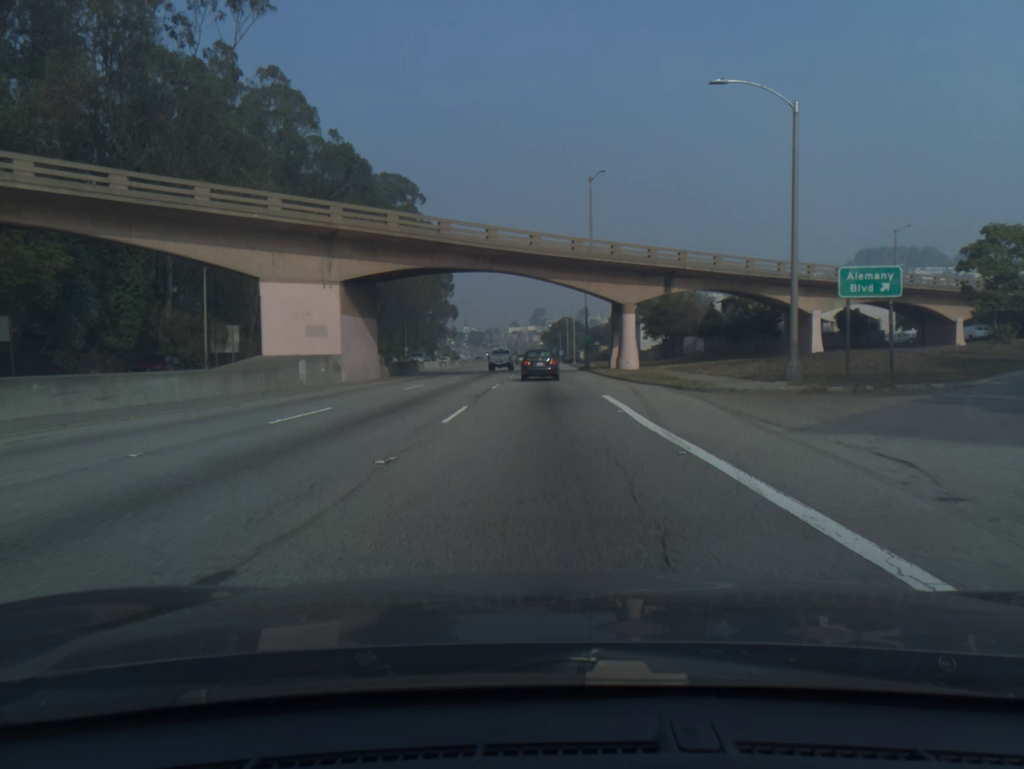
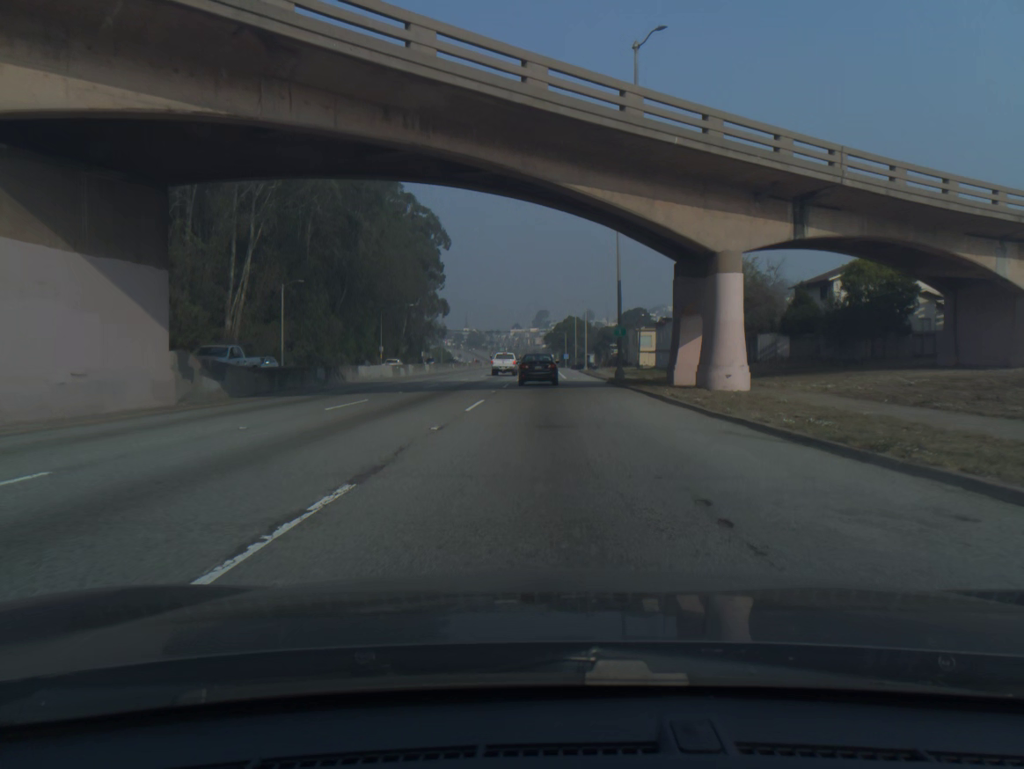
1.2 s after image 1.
(0.0, +26.0) m; 0°
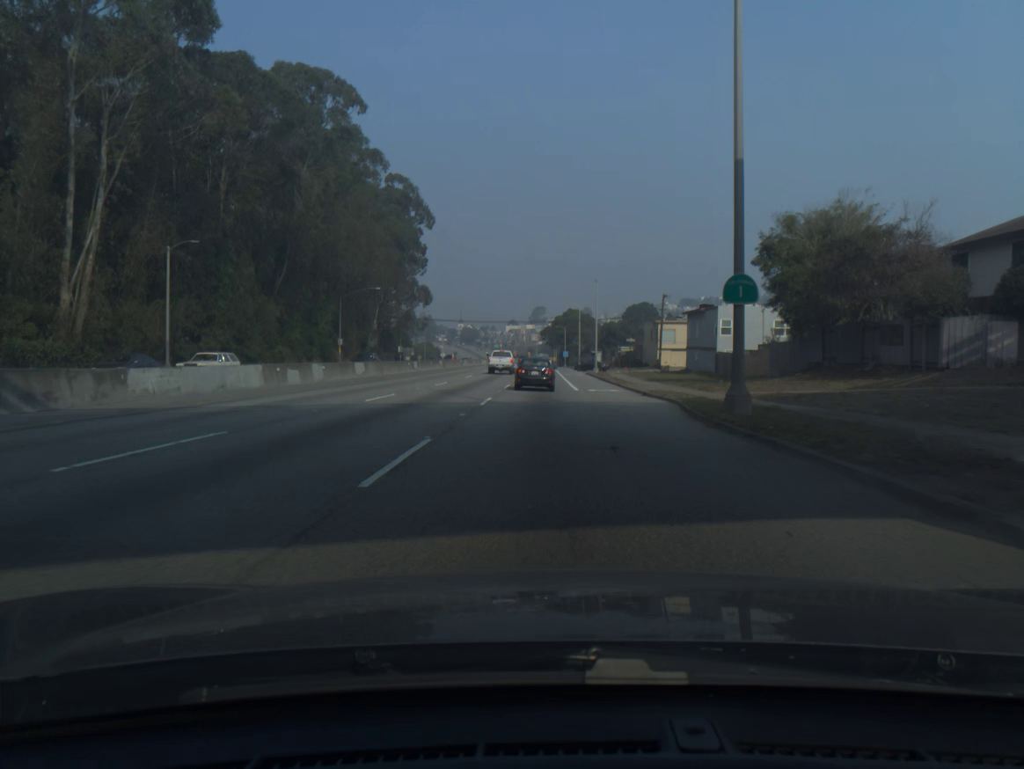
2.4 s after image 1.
(0.0, +25.2) m; 0°
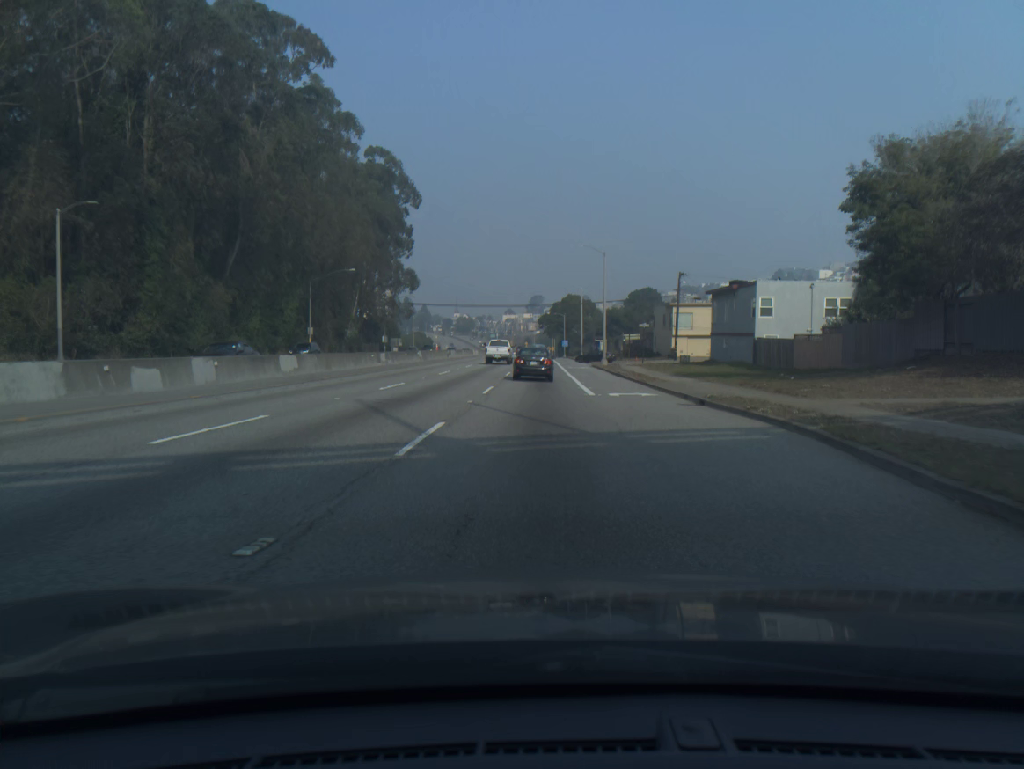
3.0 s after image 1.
(0.0, +12.4) m; 0°
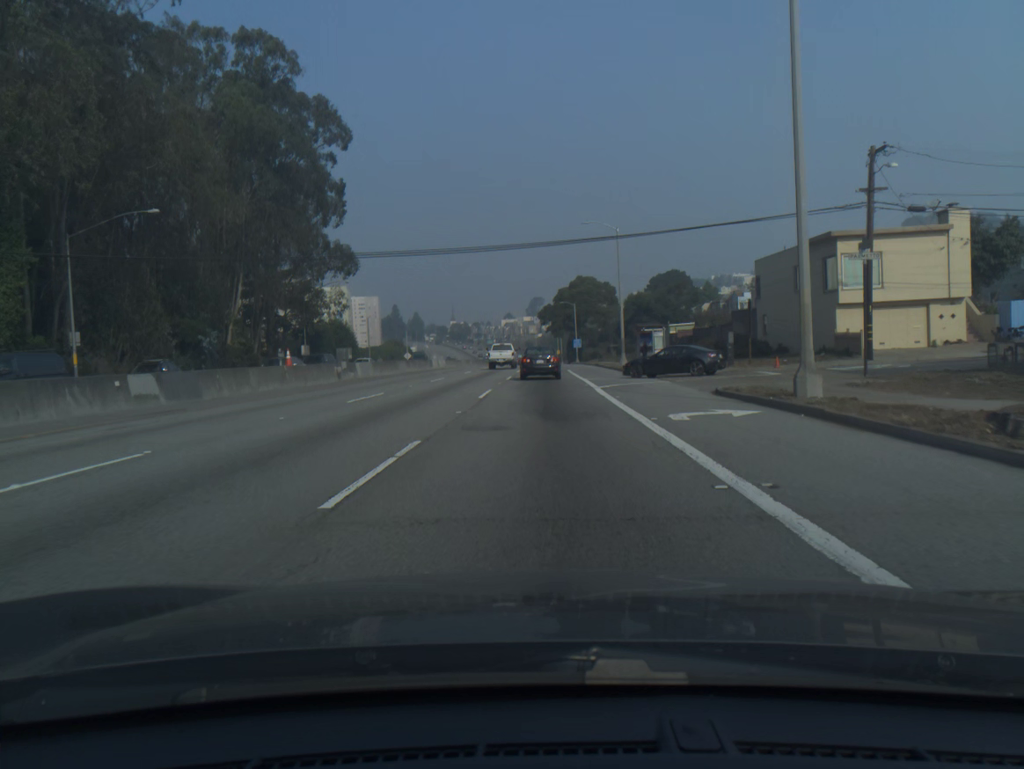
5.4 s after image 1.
(-0.1, +48.6) m; 0°
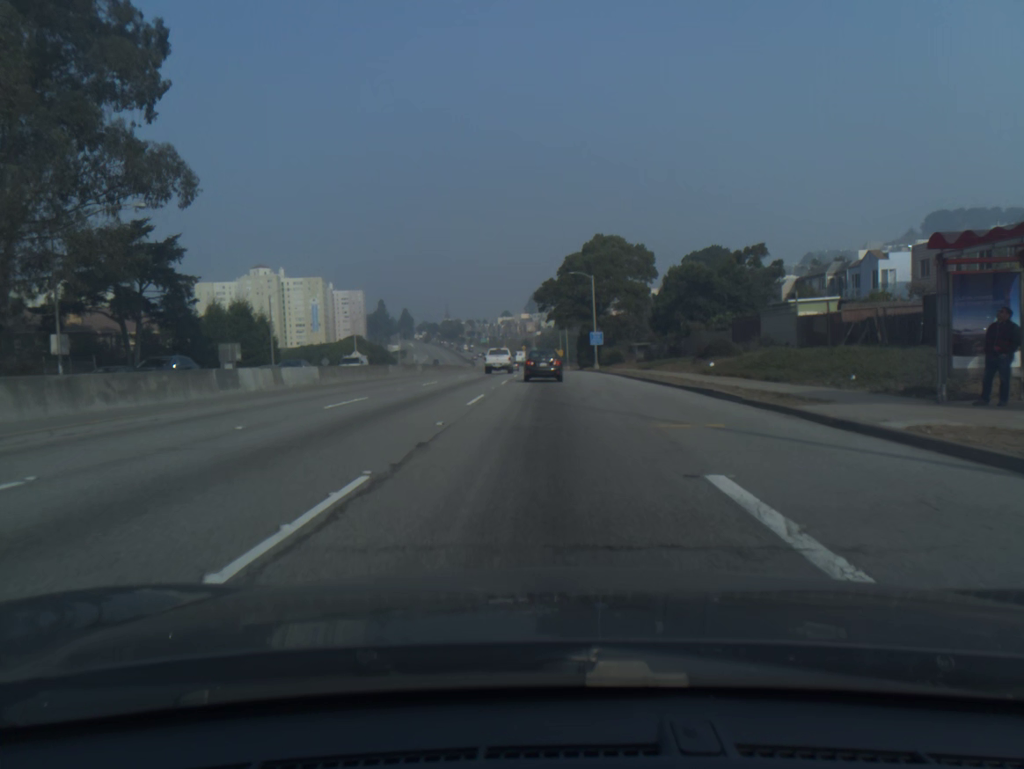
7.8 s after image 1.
(+0.1, +46.8) m; 0°
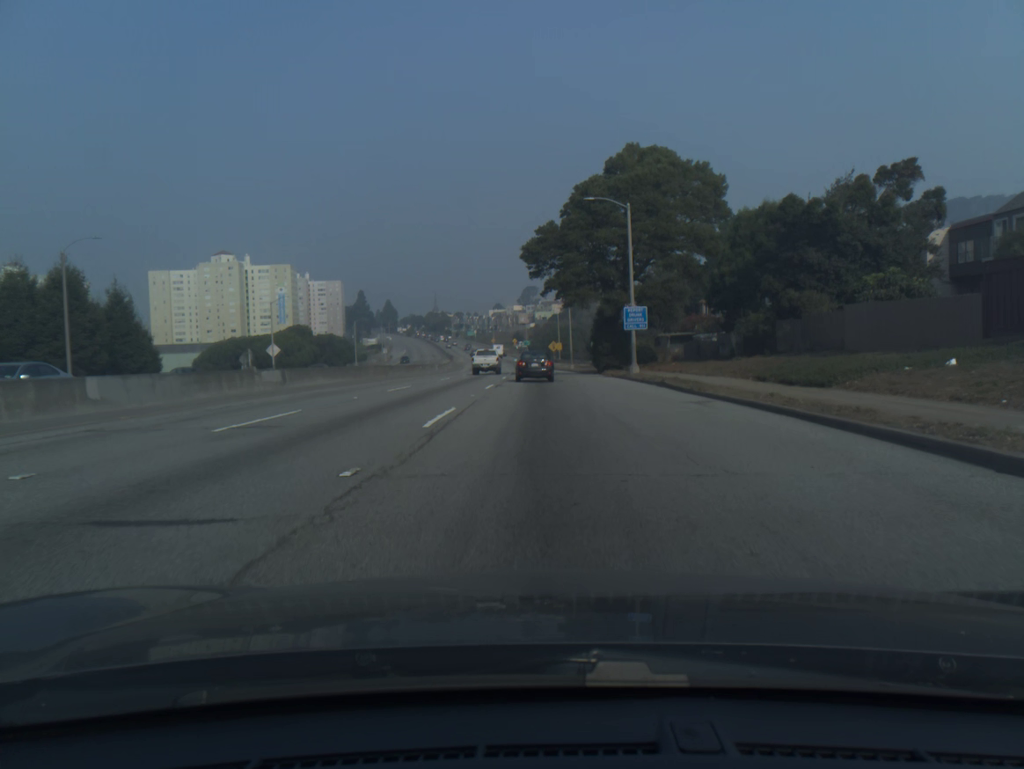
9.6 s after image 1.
(+0.1, +34.7) m; 0°
